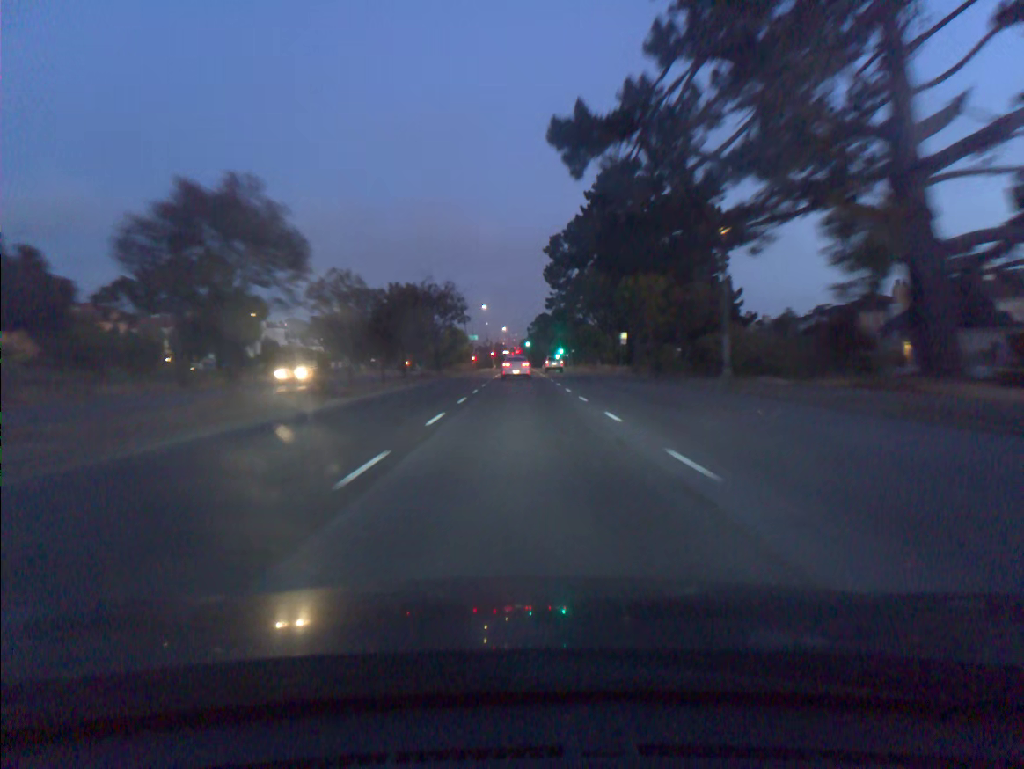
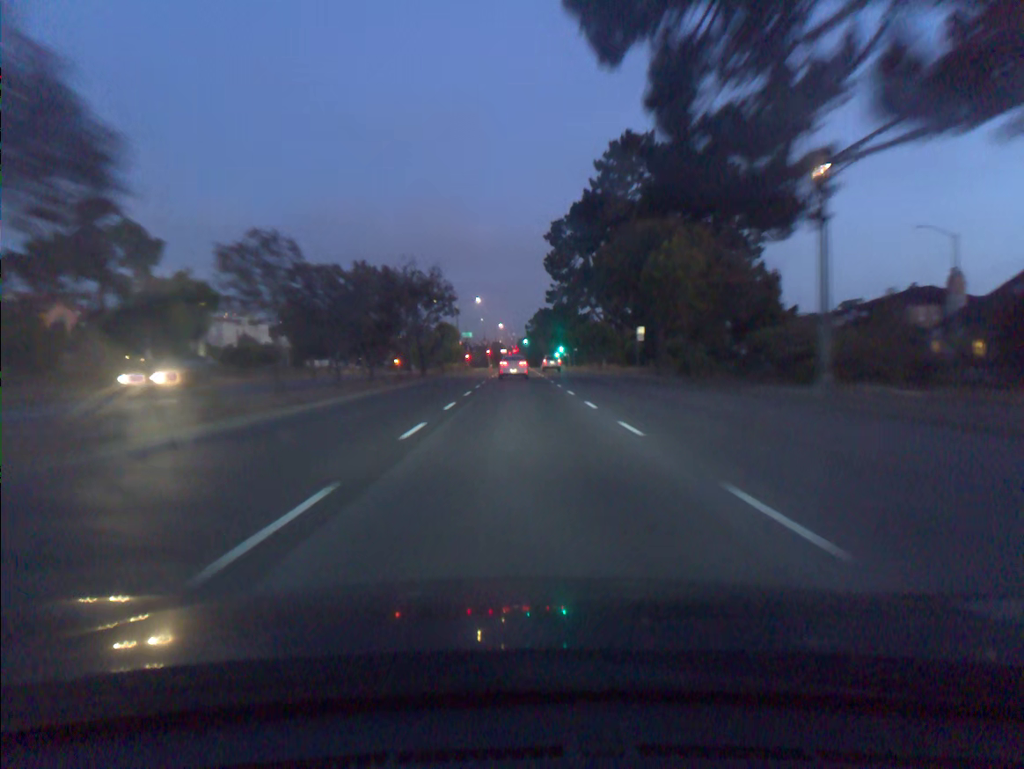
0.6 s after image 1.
(0.0, +10.4) m; 0°
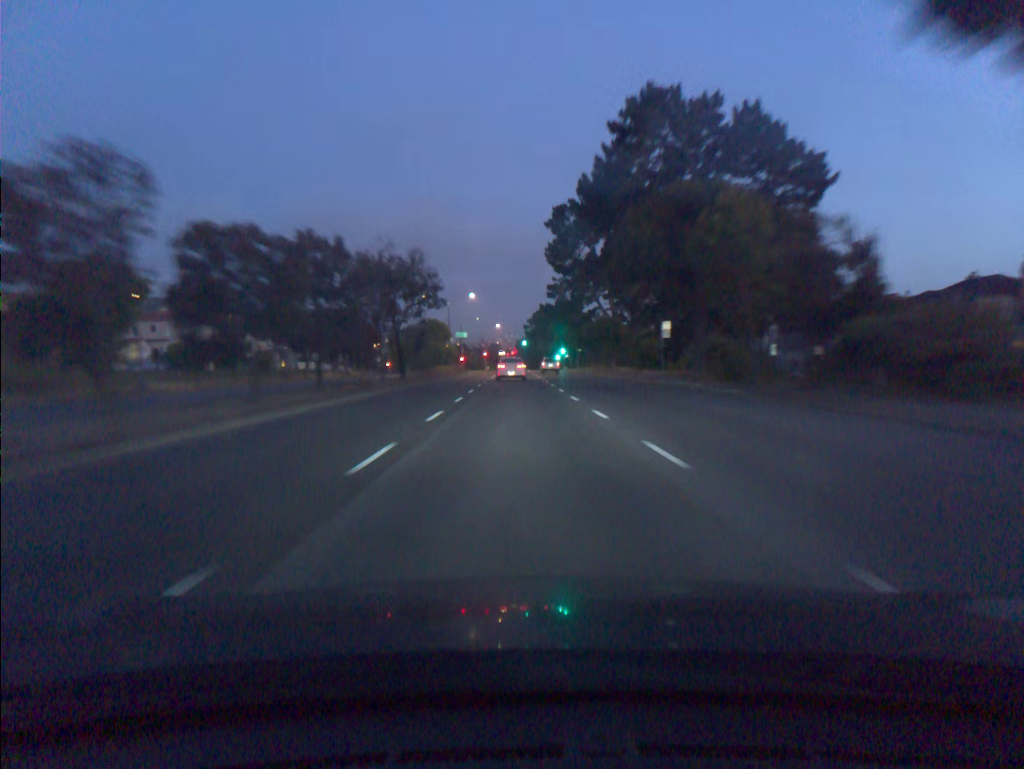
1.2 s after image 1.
(0.0, +10.4) m; 0°
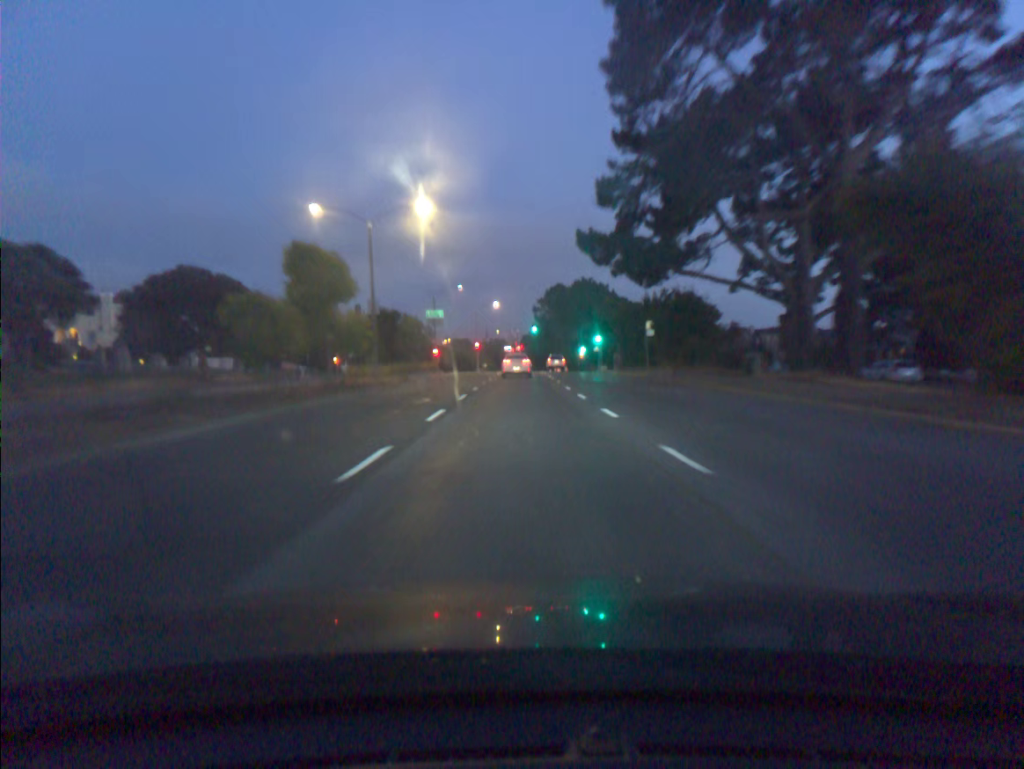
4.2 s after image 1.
(-0.1, +51.8) m; 0°
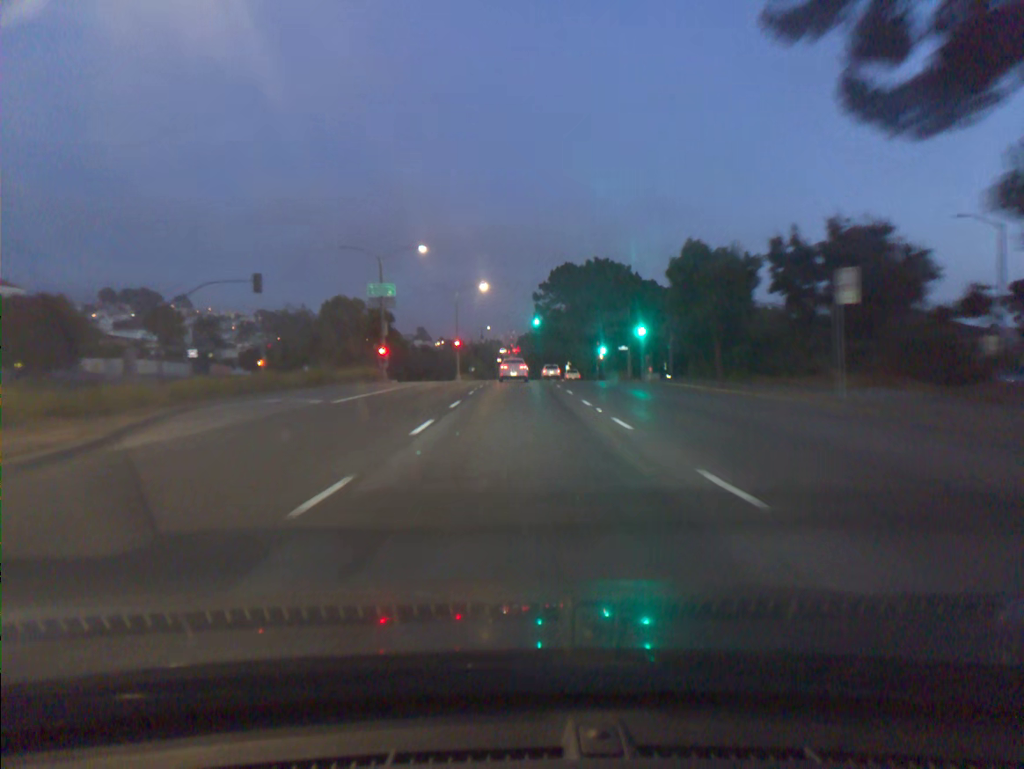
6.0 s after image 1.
(+0.1, +31.1) m; 0°
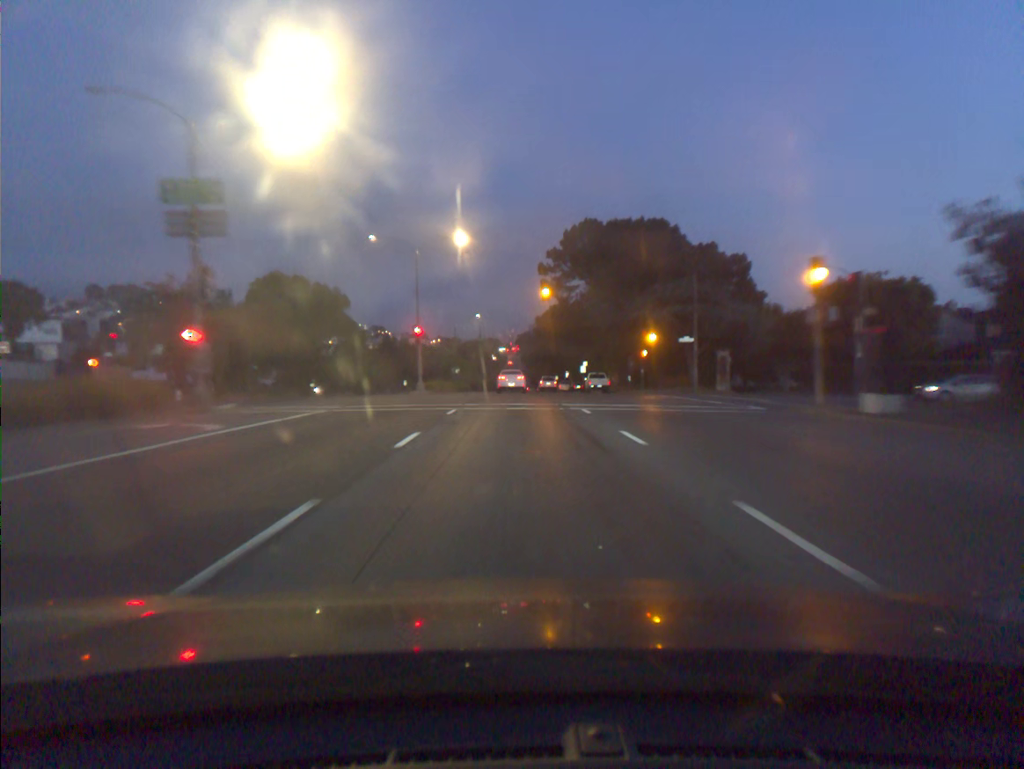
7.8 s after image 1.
(+0.1, +31.1) m; 0°
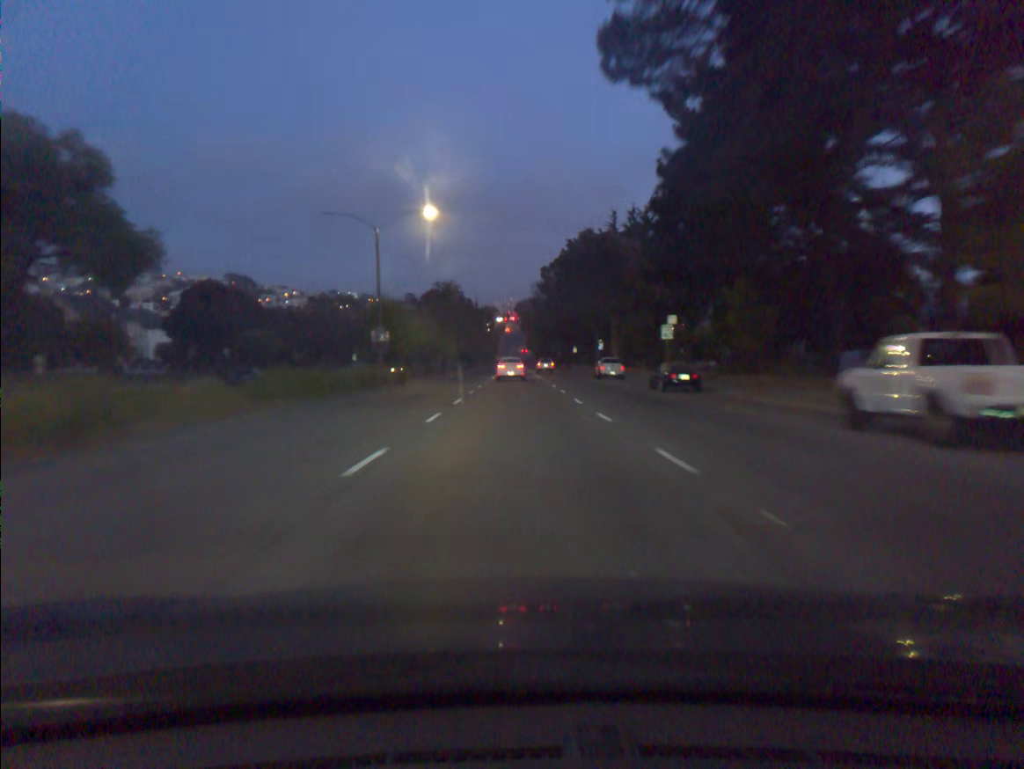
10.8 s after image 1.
(-0.3, +52.4) m; 0°
